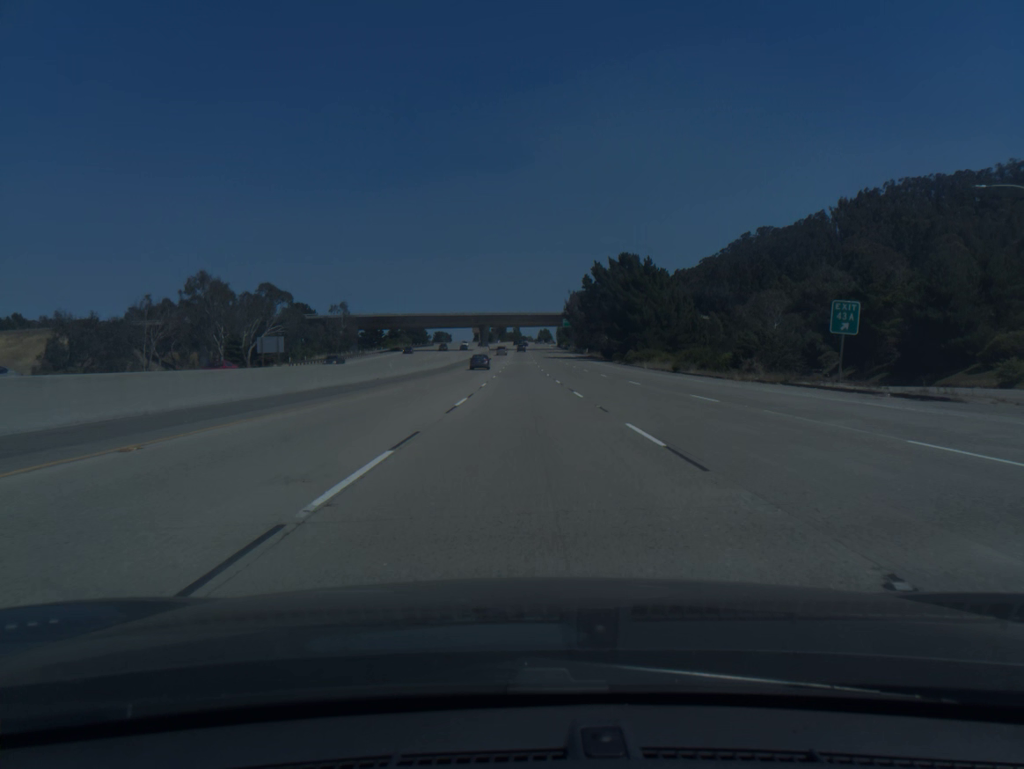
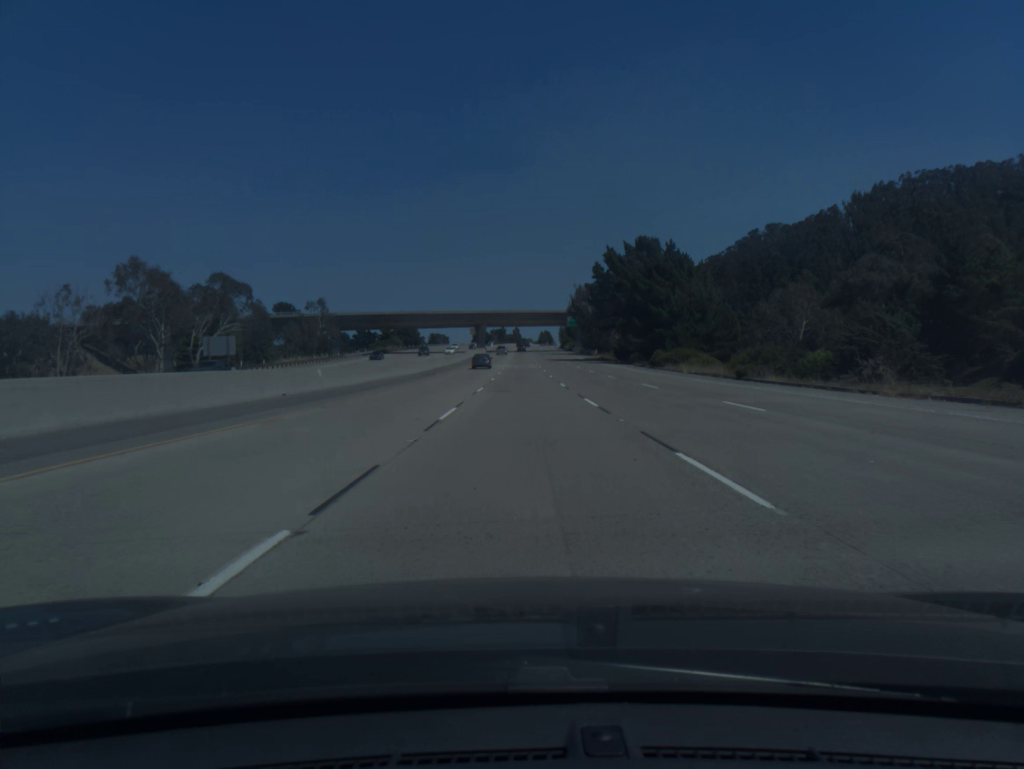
(0.0, +18.8) m; 0°
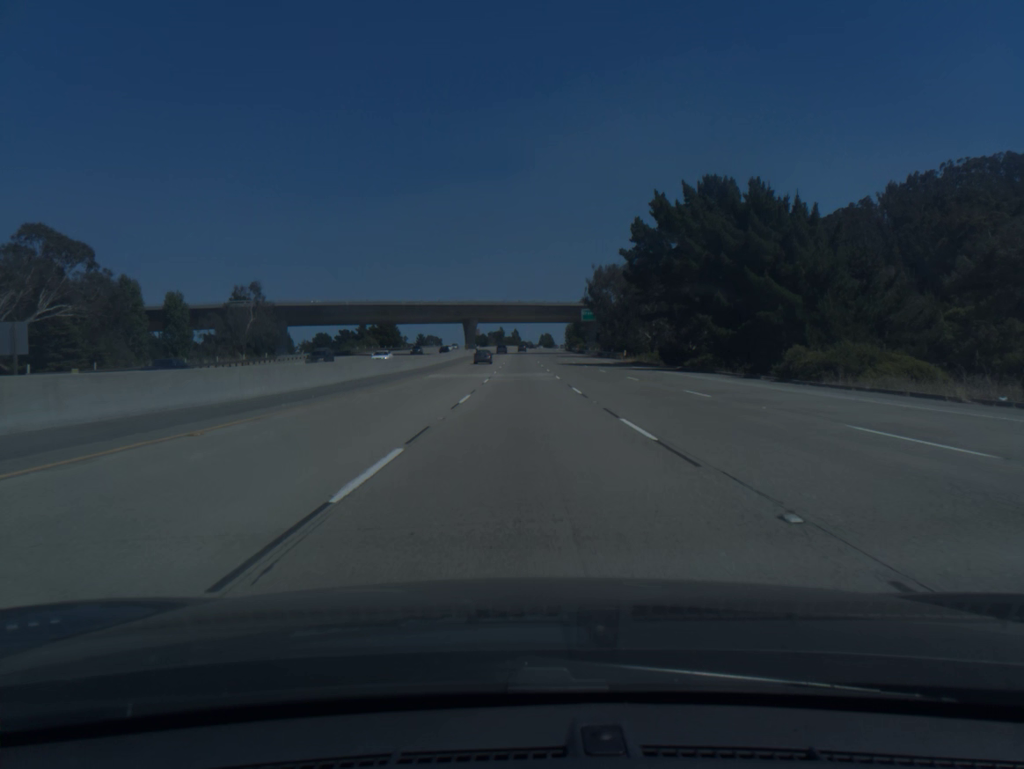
(0.0, +37.6) m; 0°
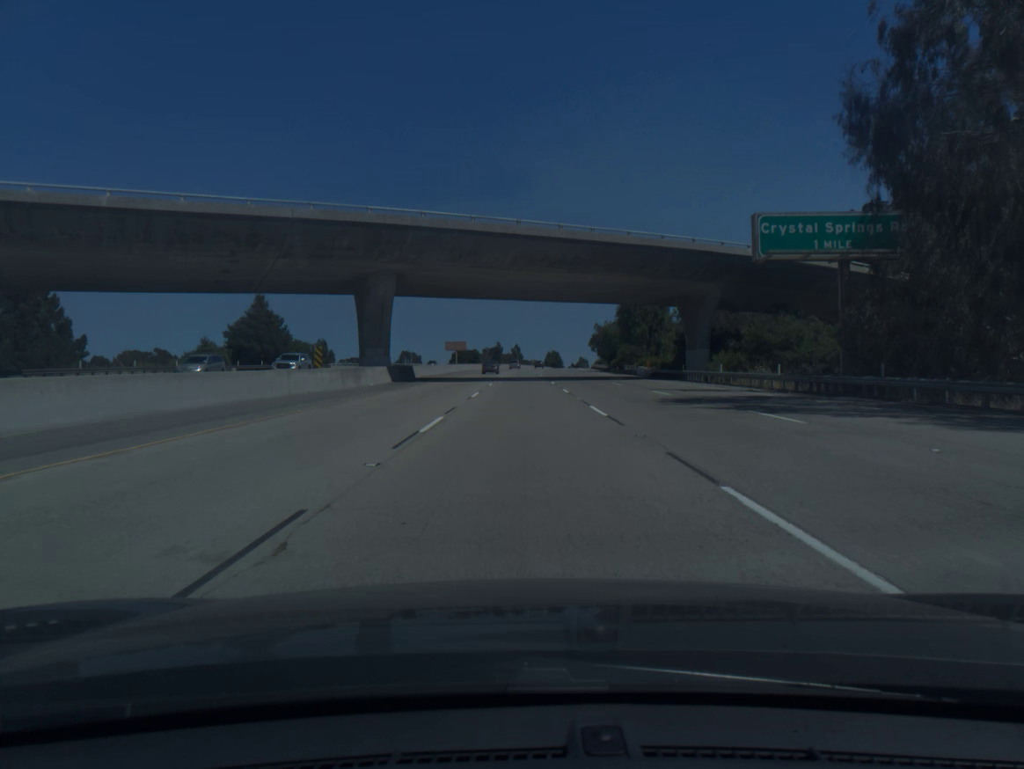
(+0.1, +93.5) m; 0°
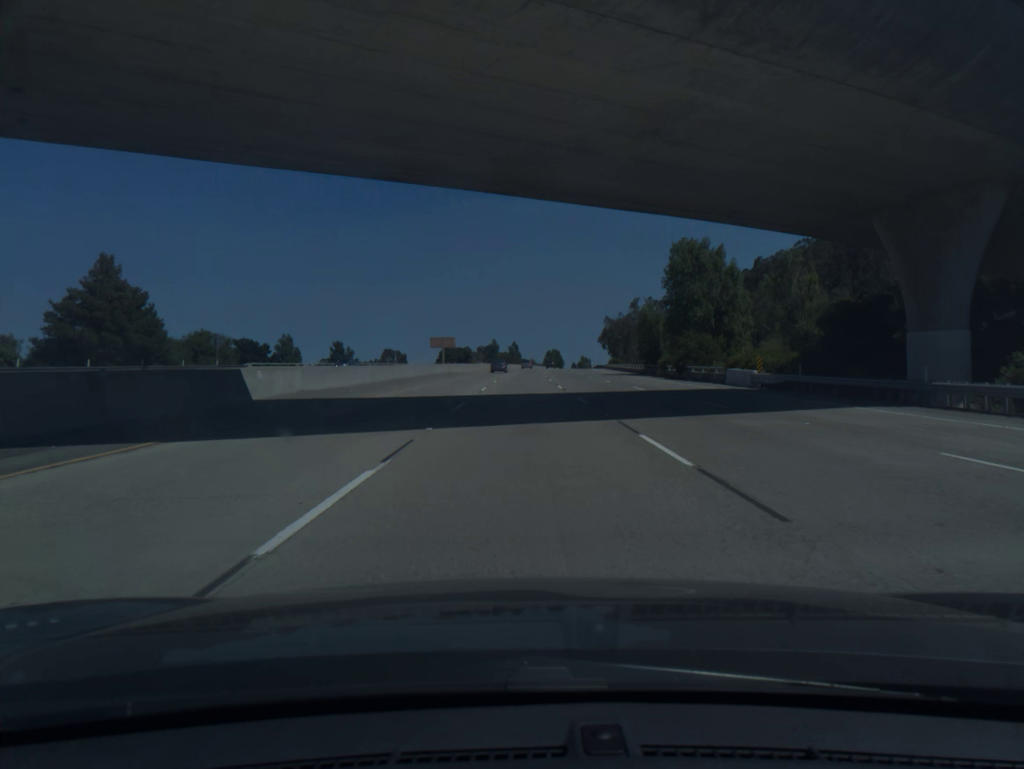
(0.0, +37.1) m; 0°
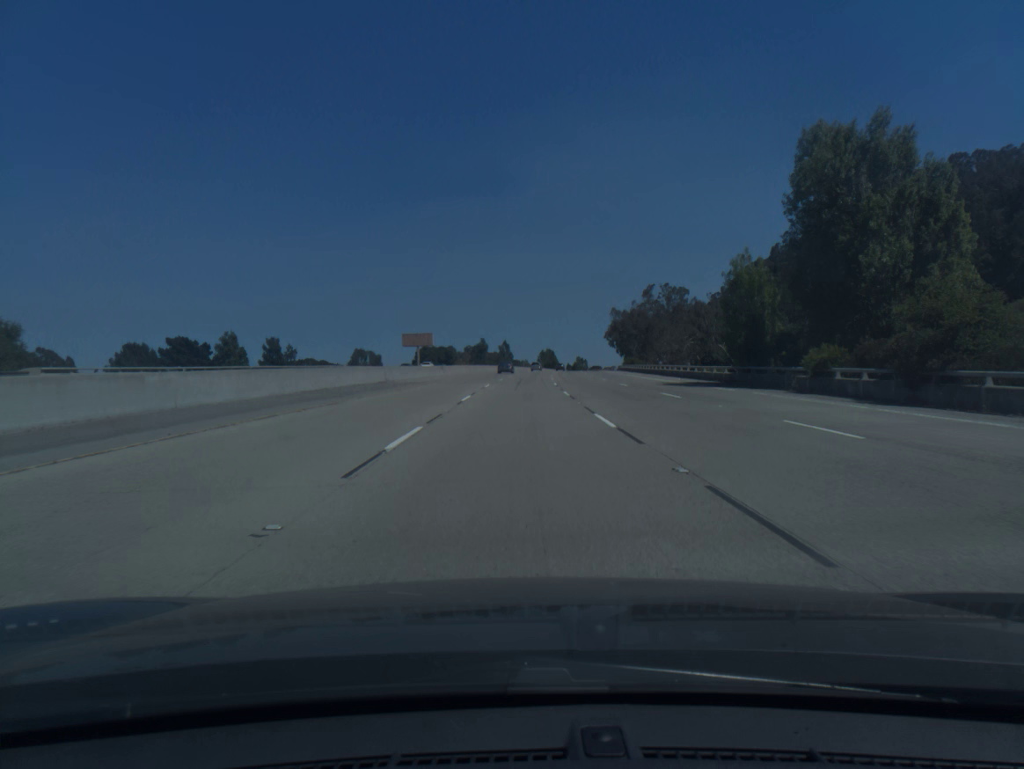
(+0.2, +37.2) m; +1°
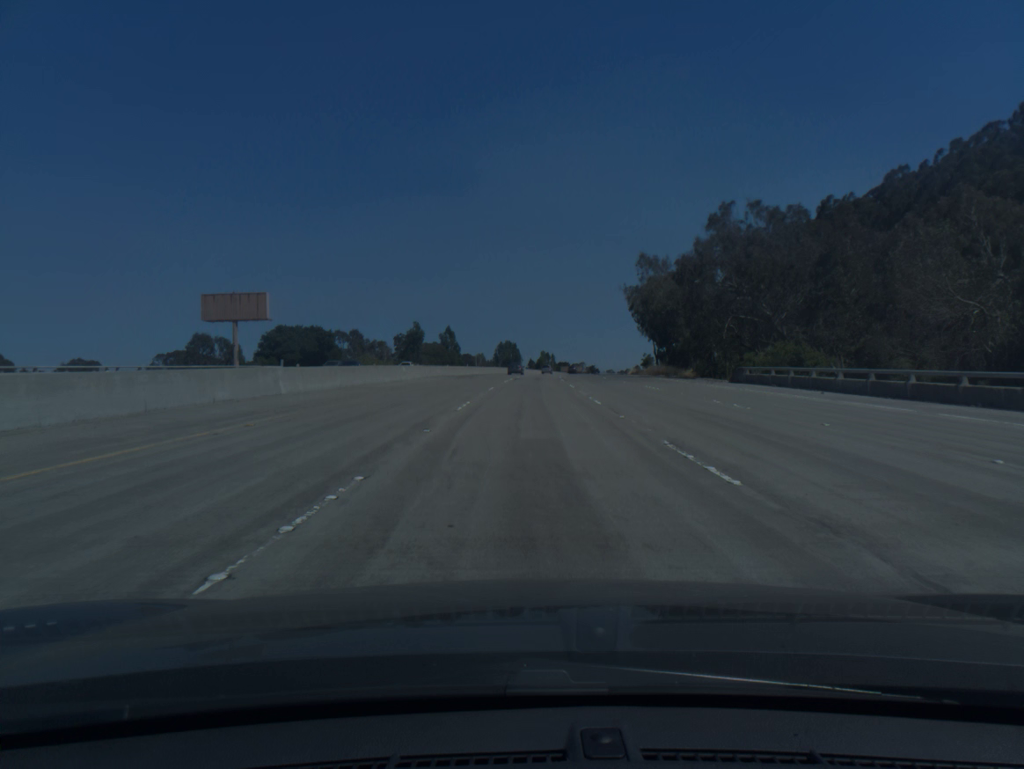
(+1.9, +93.6) m; +3°
